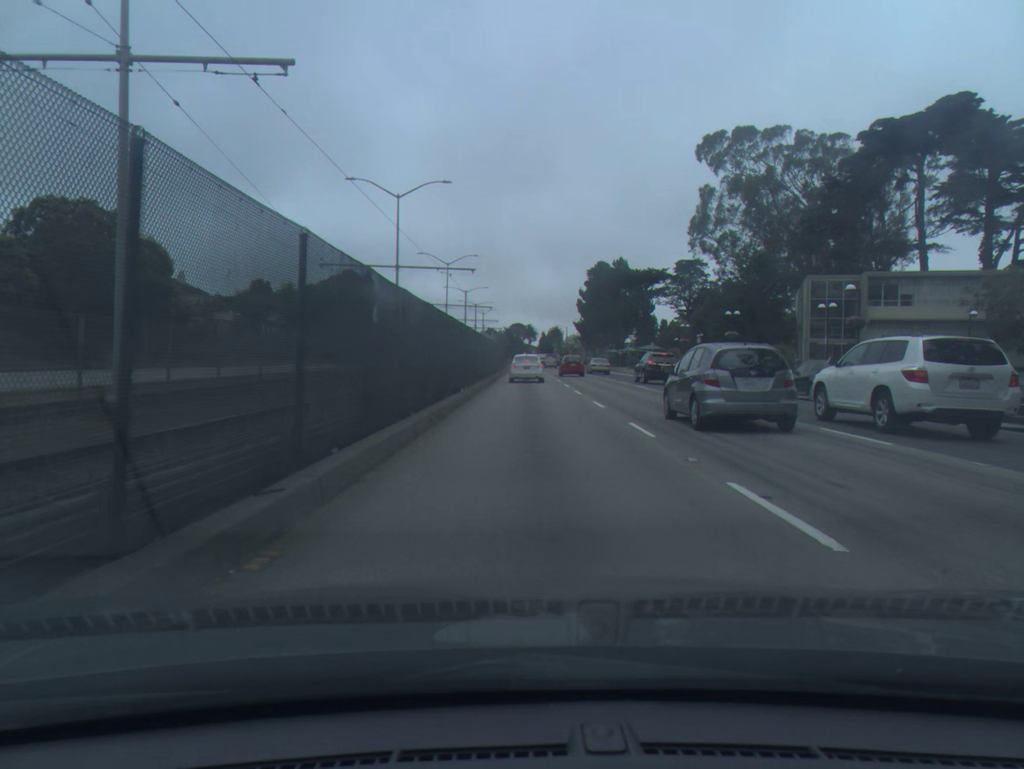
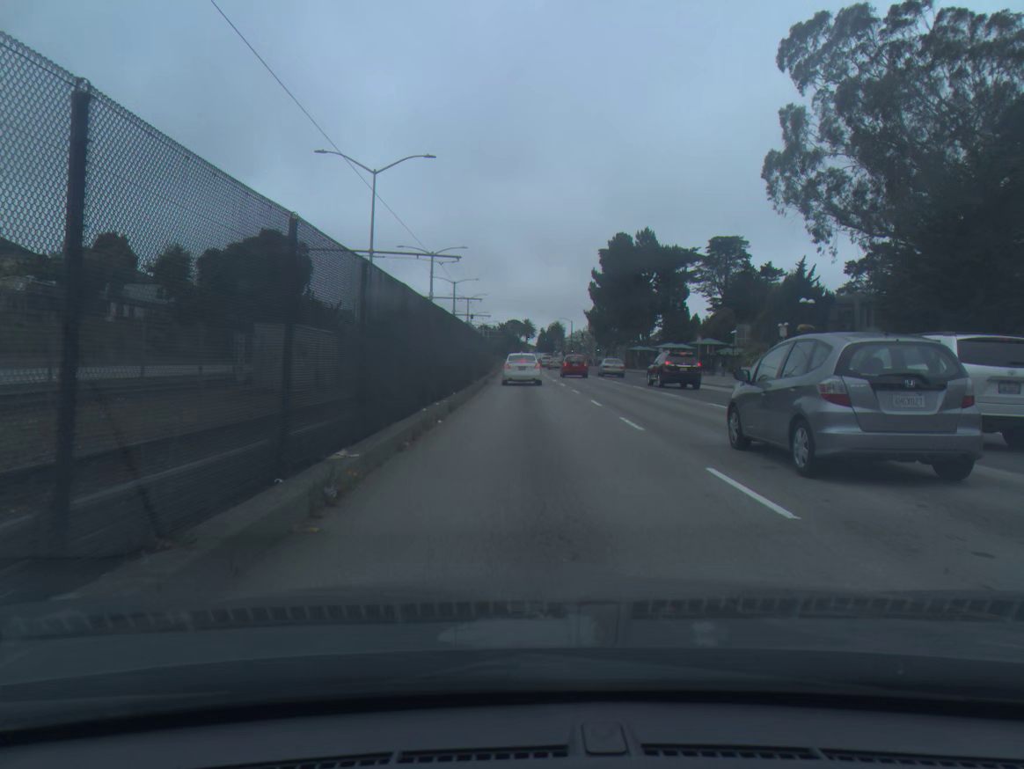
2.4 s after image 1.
(0.0, +36.1) m; 0°
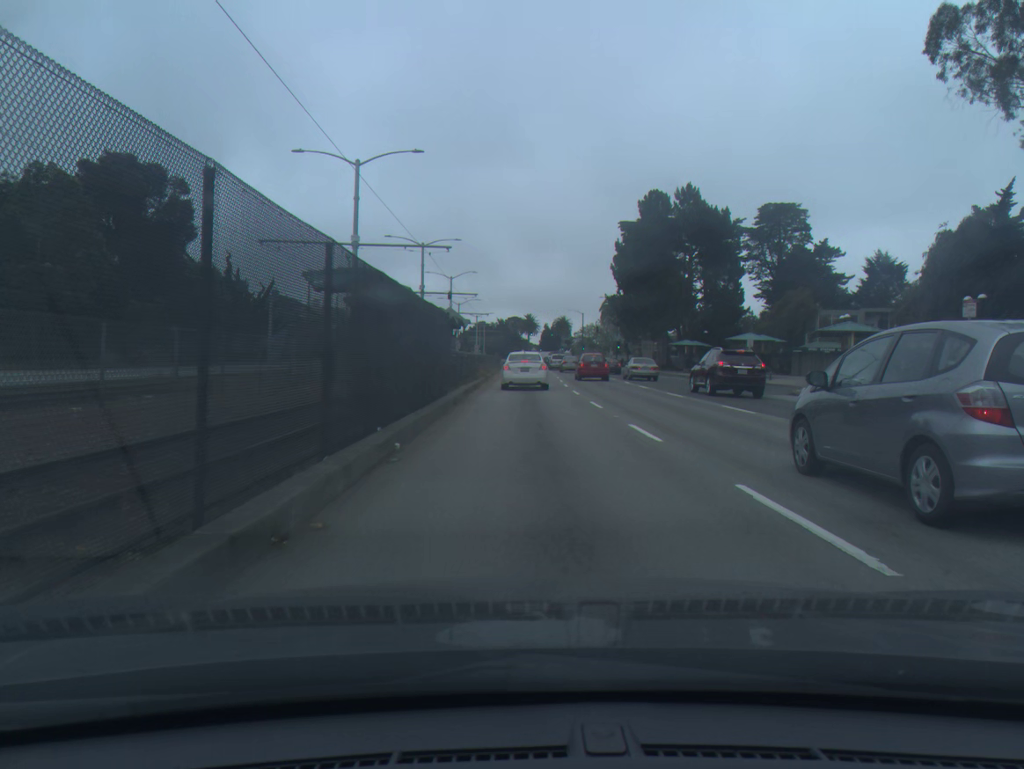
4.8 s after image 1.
(0.0, +31.4) m; 0°
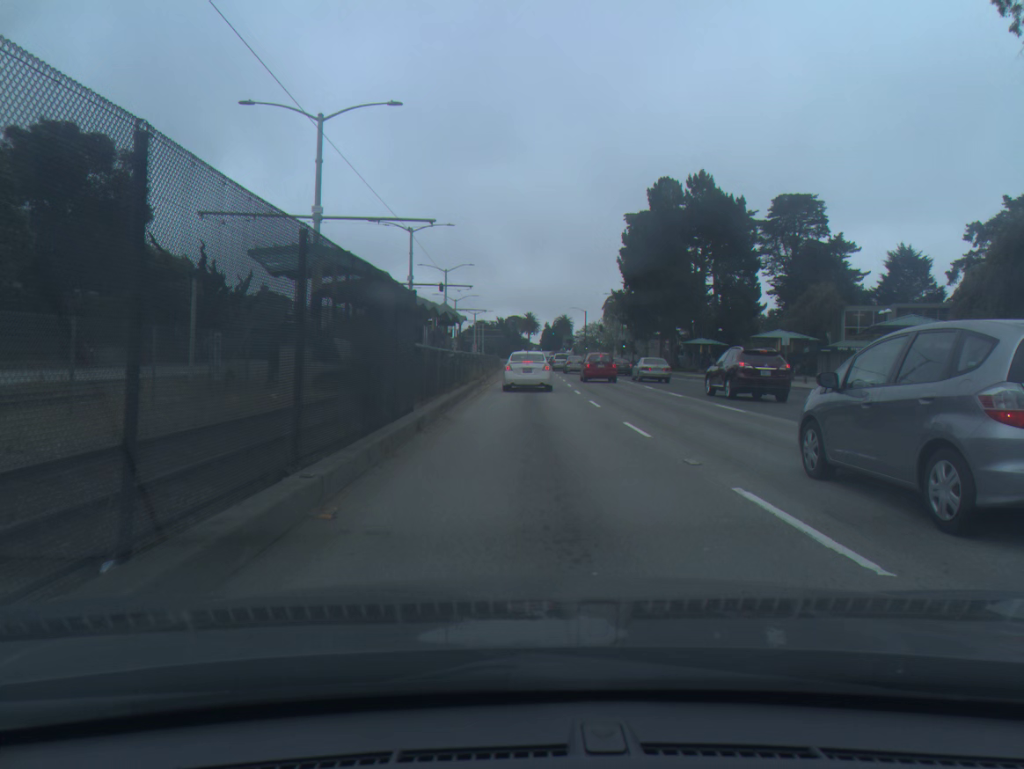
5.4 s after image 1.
(0.0, +7.0) m; 0°
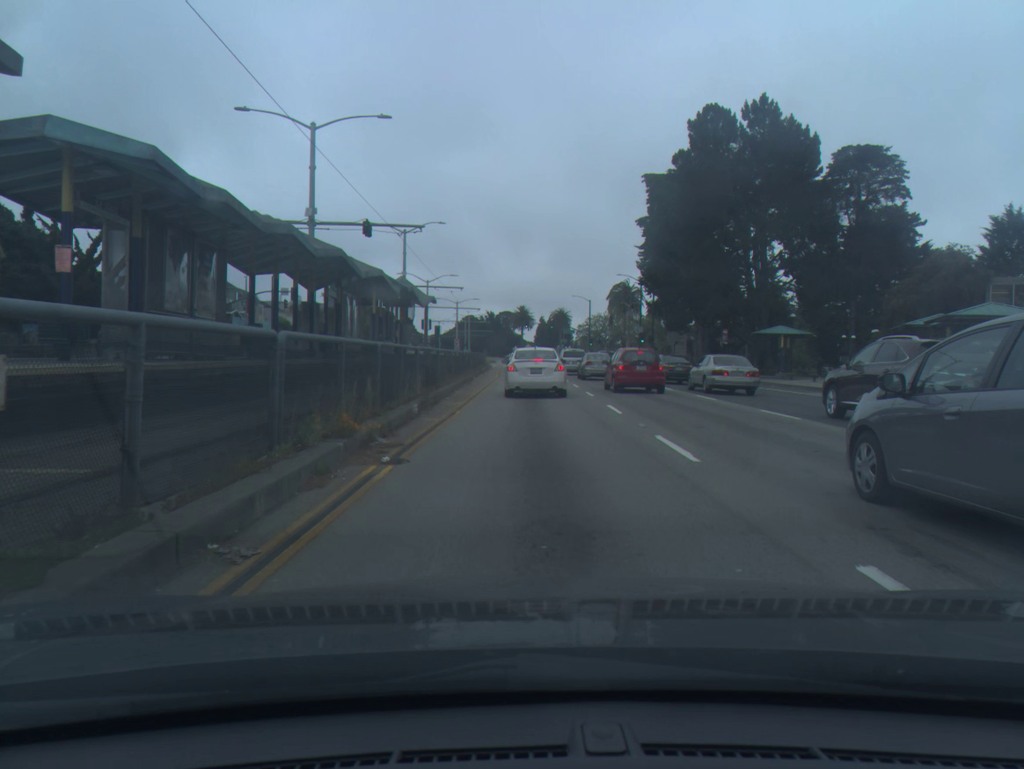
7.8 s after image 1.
(+0.1, +25.1) m; +1°
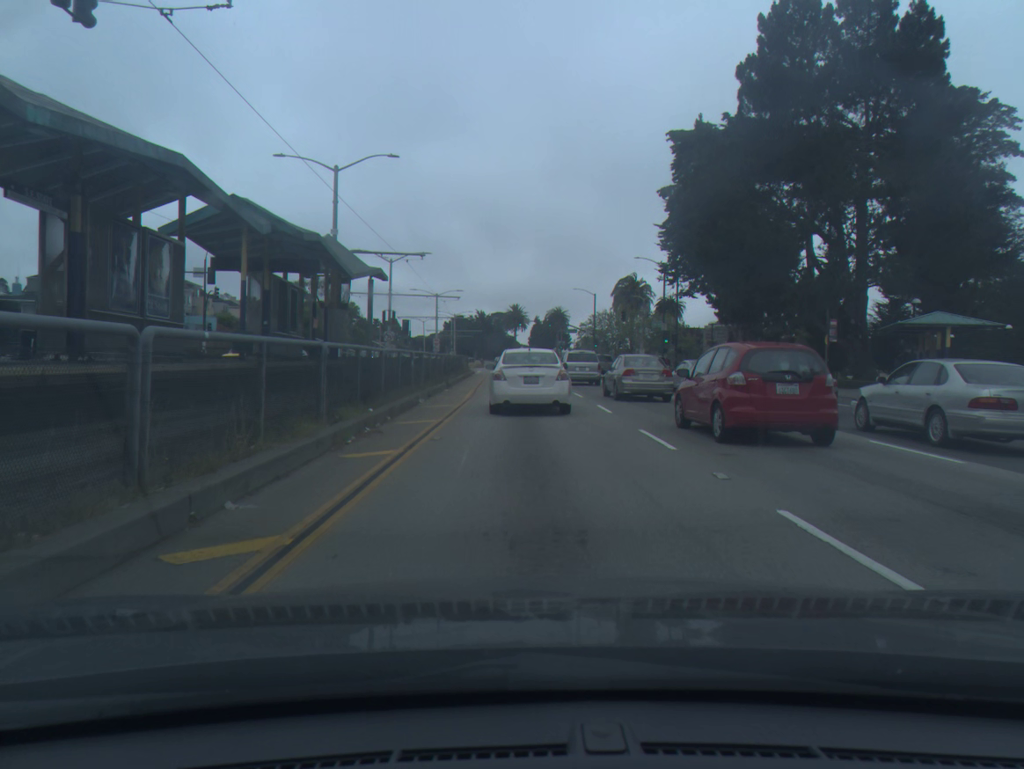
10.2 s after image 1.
(0.0, +20.3) m; 0°
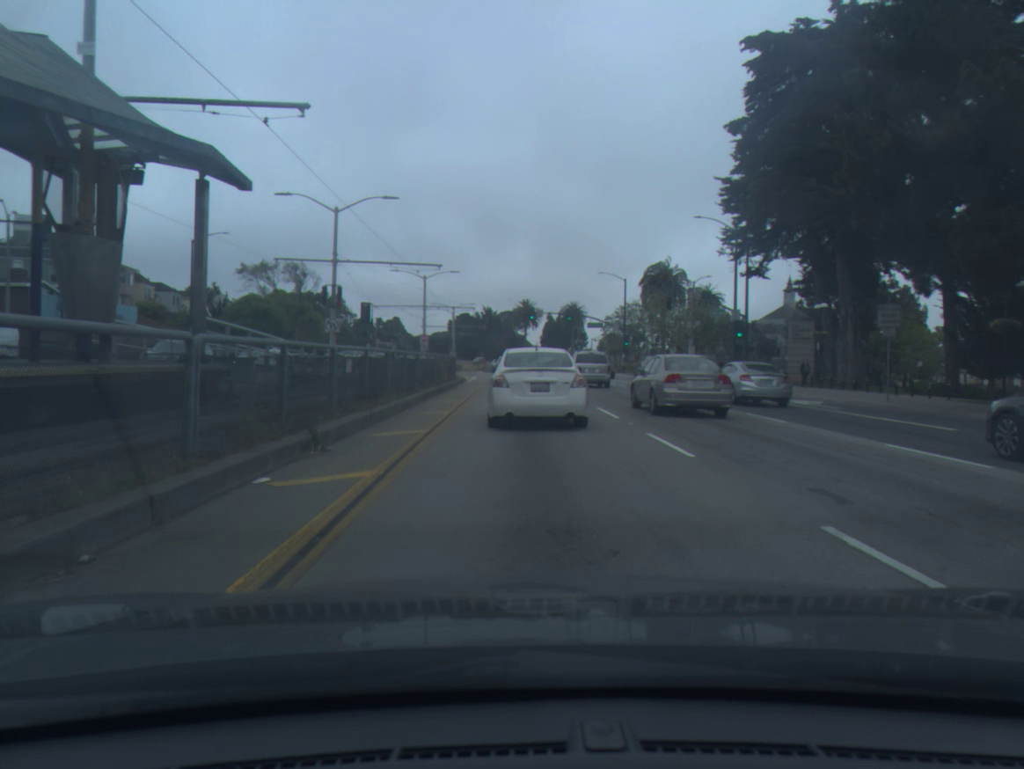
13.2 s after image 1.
(-0.2, +22.8) m; -1°
